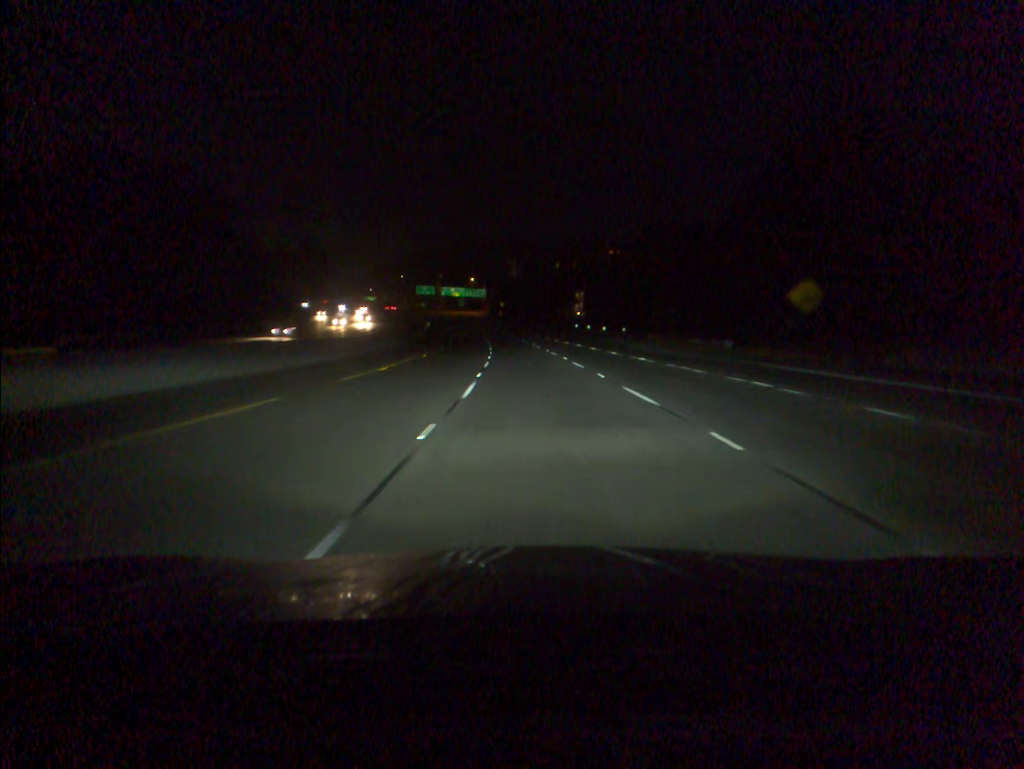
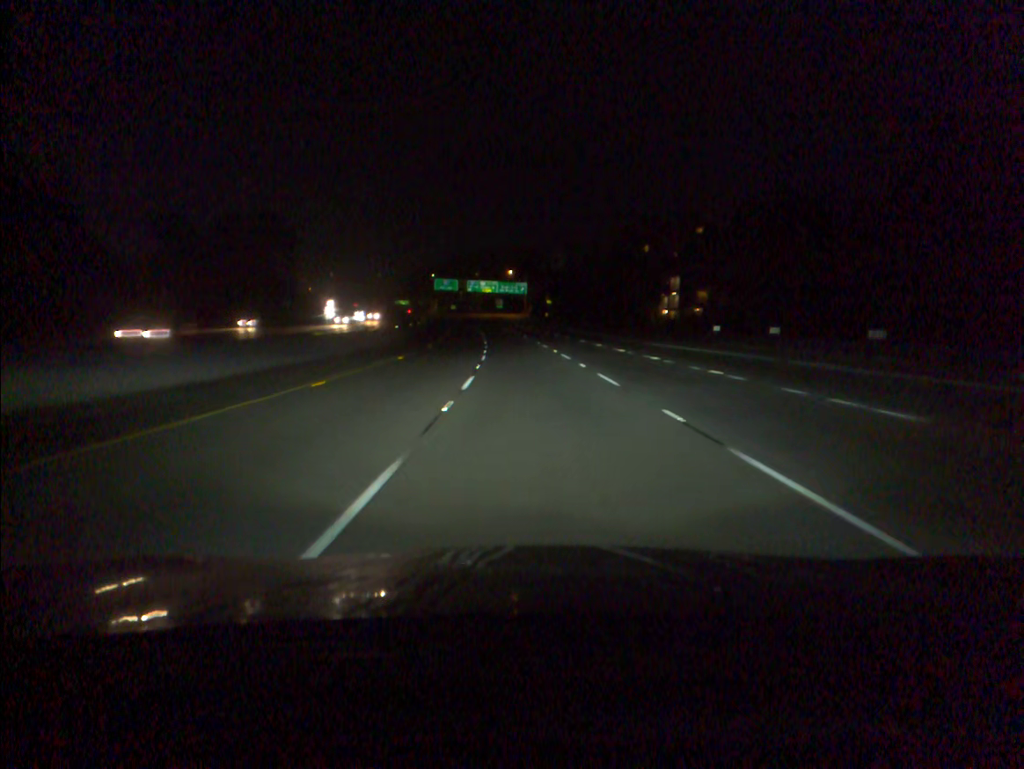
(-2.1, +67.3) m; -3°
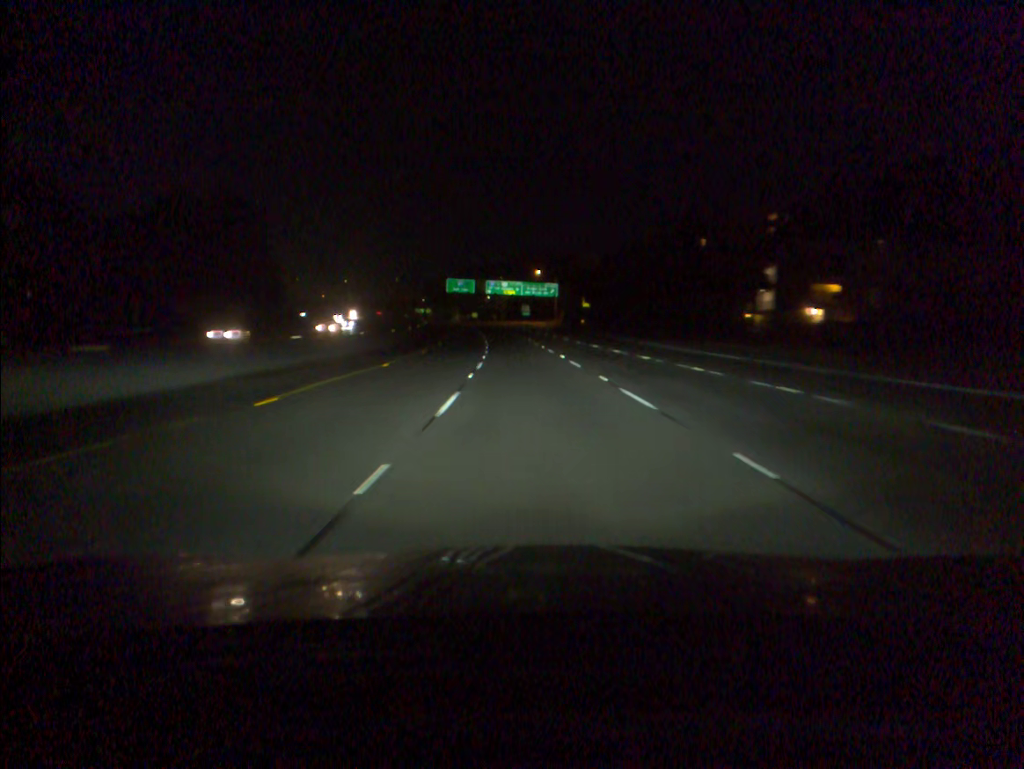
(-0.6, +33.4) m; -2°
